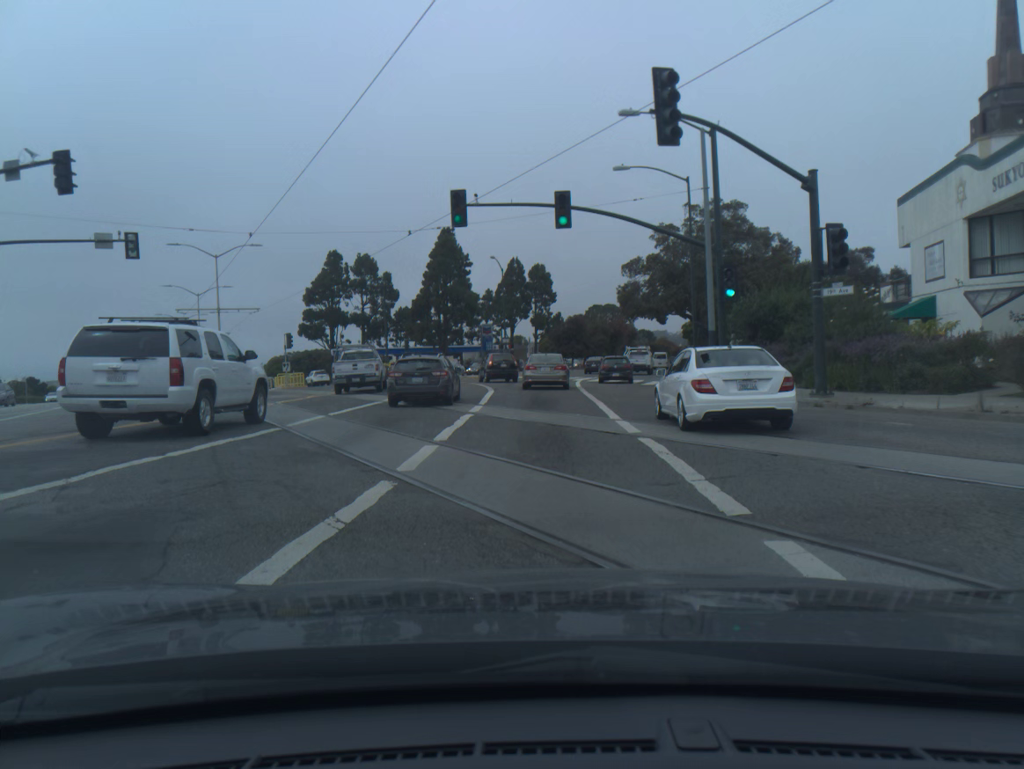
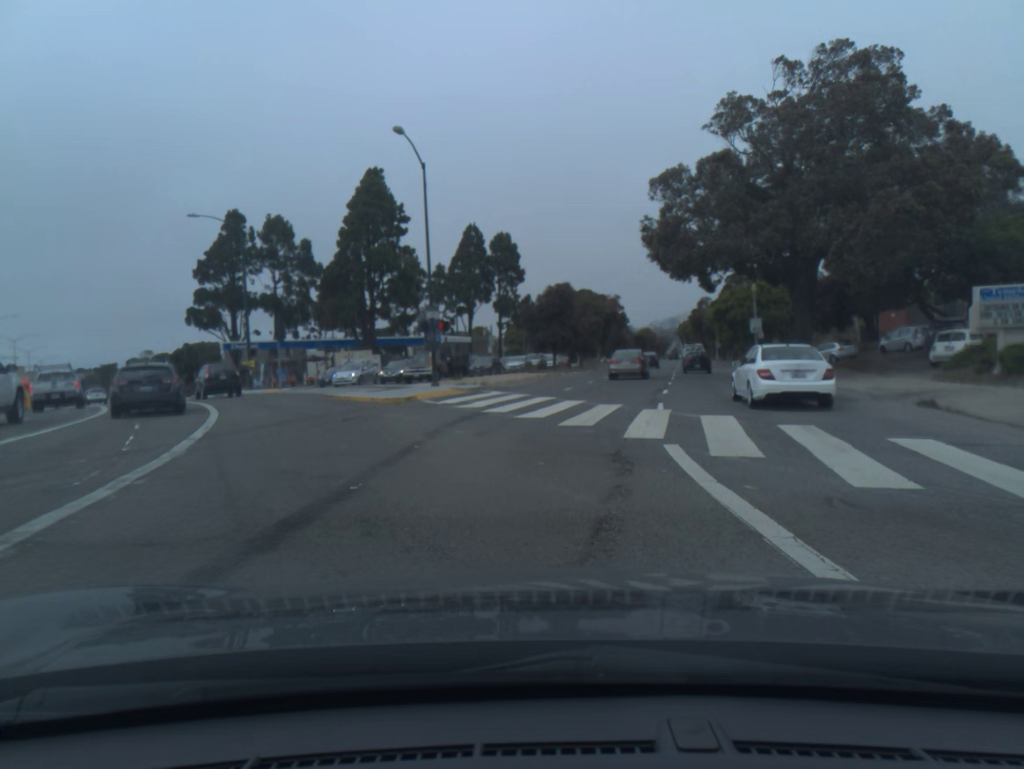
(-0.1, +35.1) m; +2°
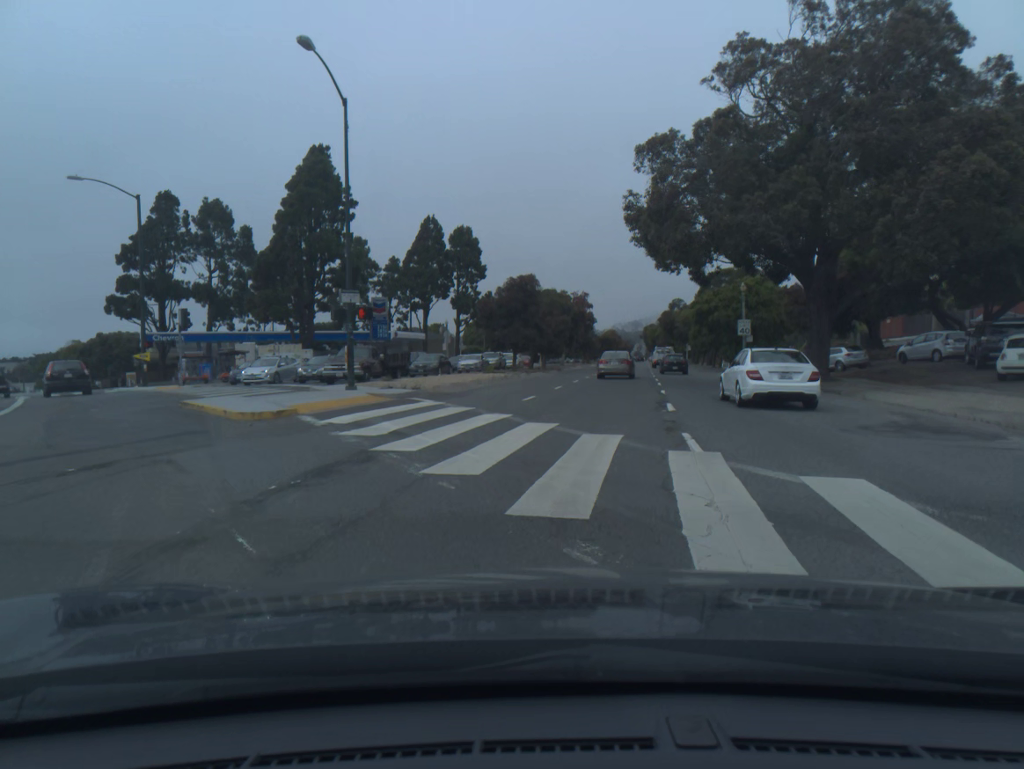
(+0.2, +7.9) m; +3°
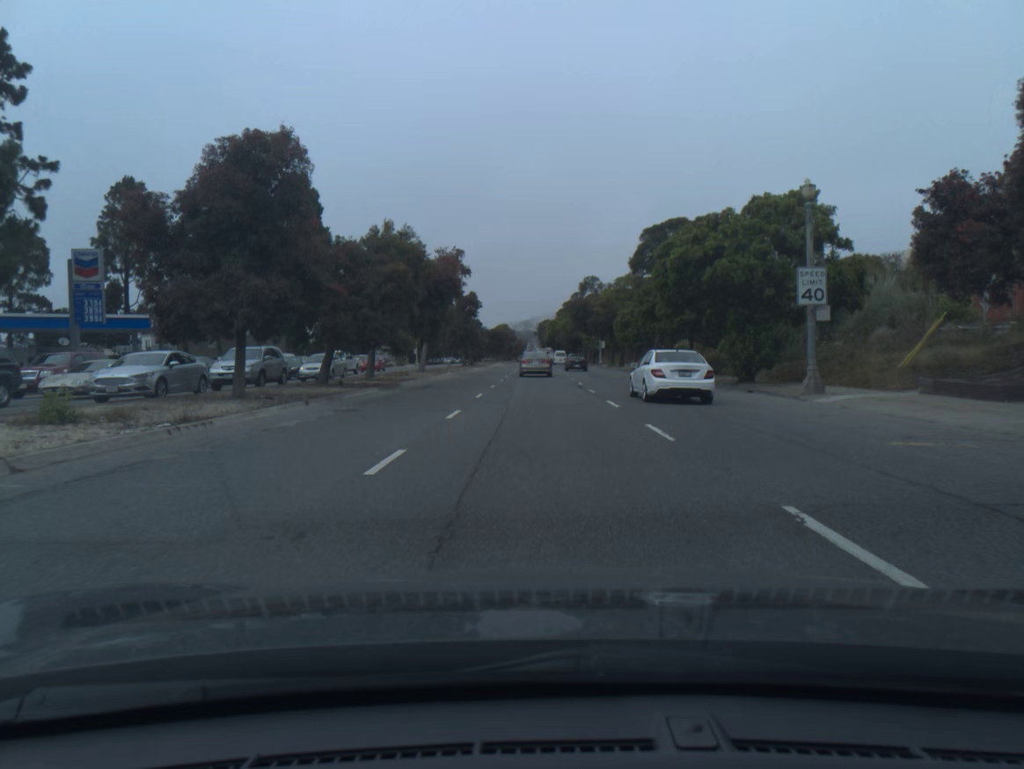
(+2.9, +34.6) m; +8°
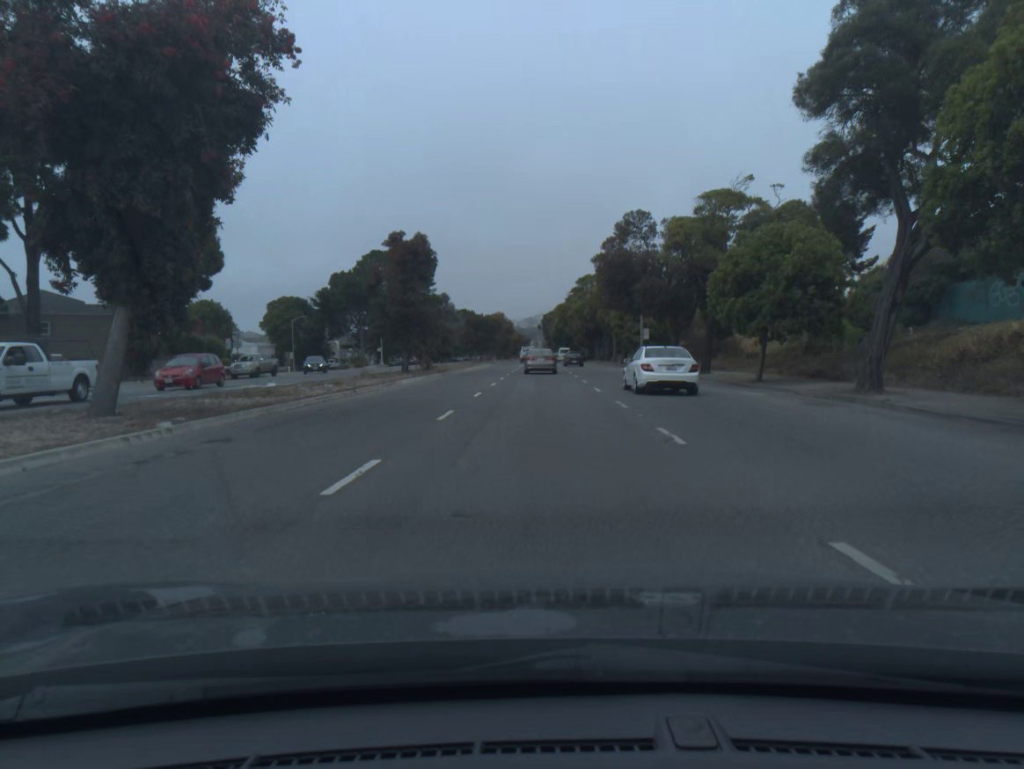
(-0.2, +37.9) m; -1°
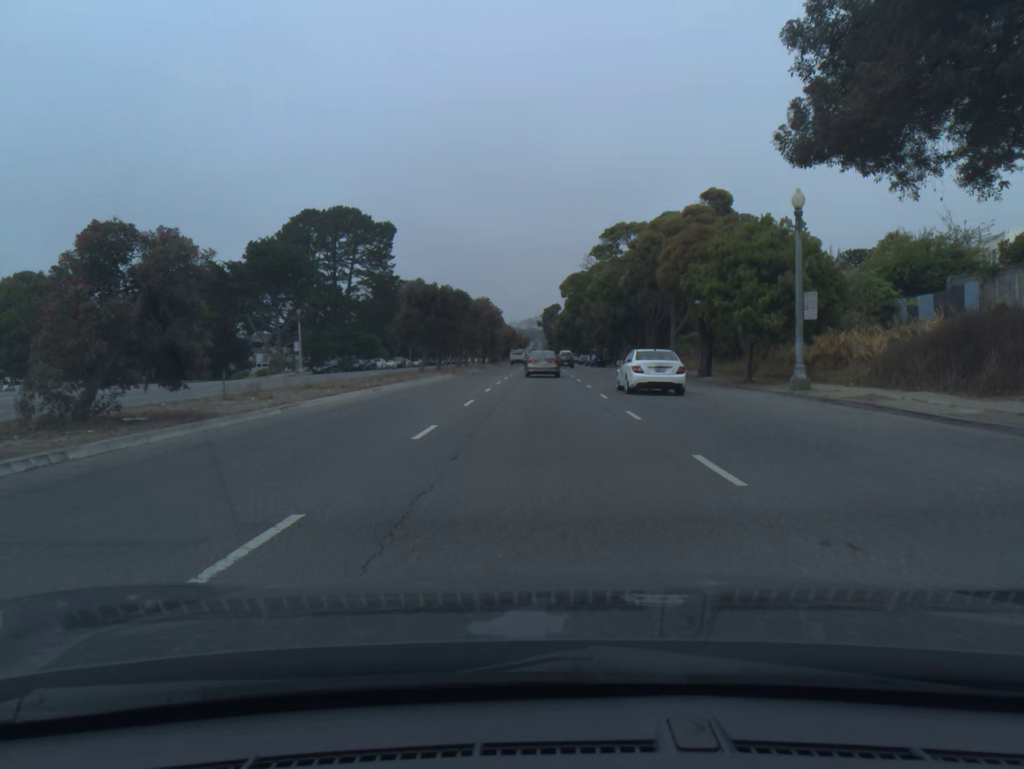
(0.0, +39.2) m; 0°
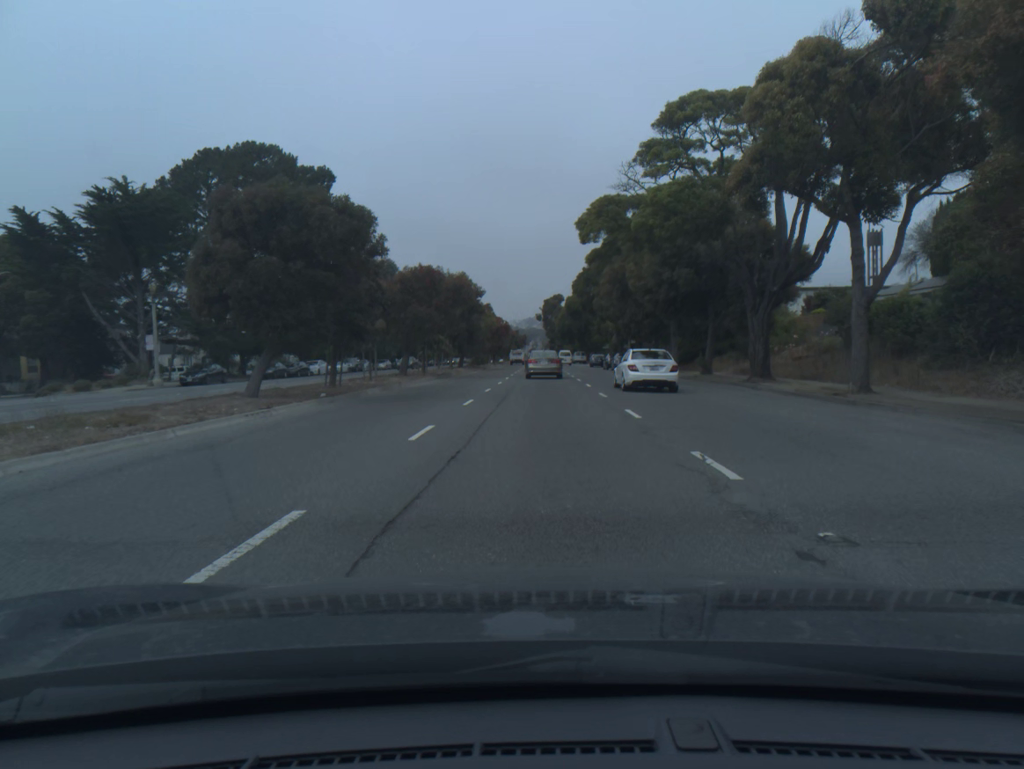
(-0.1, +29.4) m; 0°
